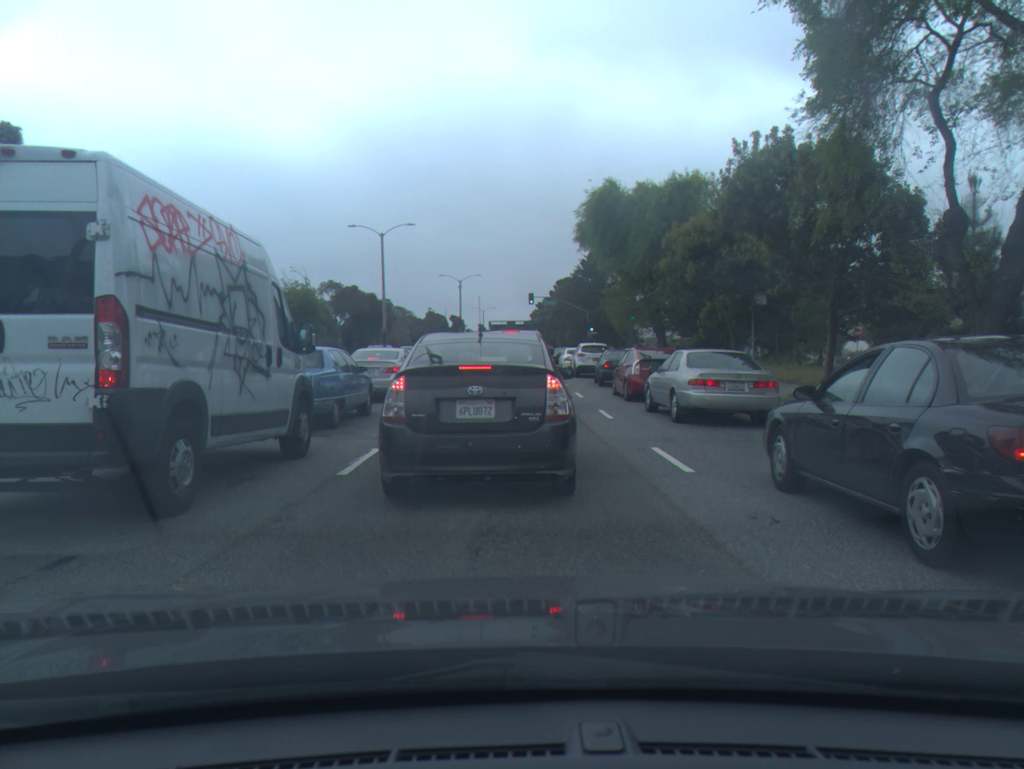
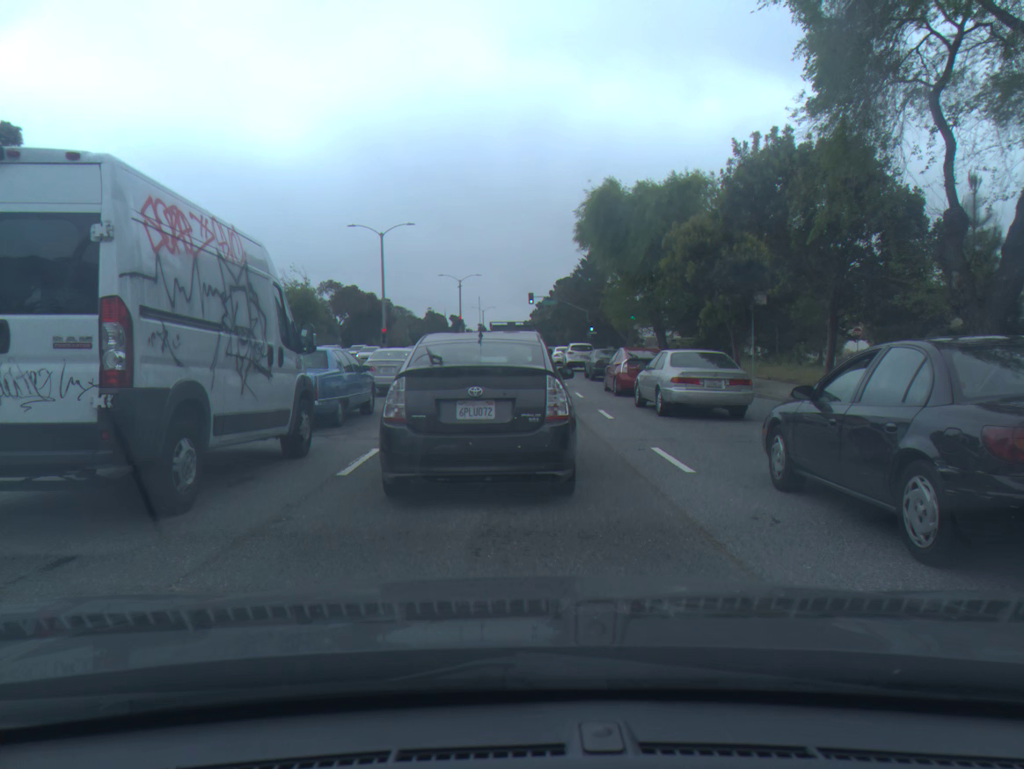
(0.0, 0.0) m; 0°
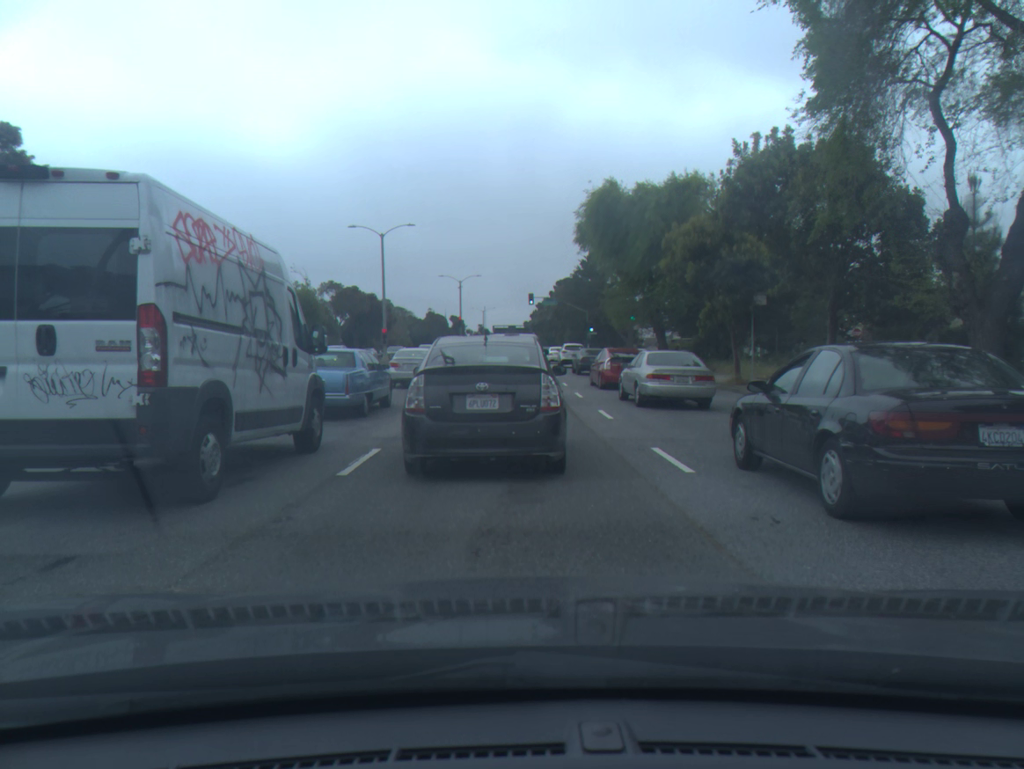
(0.0, 0.0) m; 0°
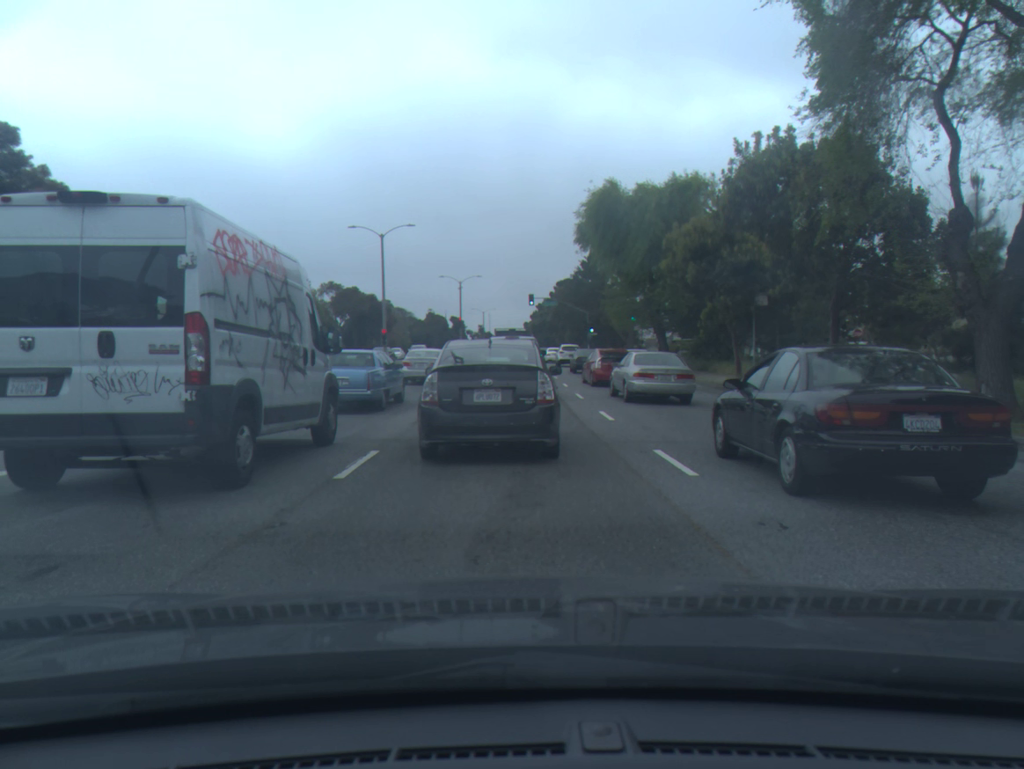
(0.0, +0.2) m; 0°
